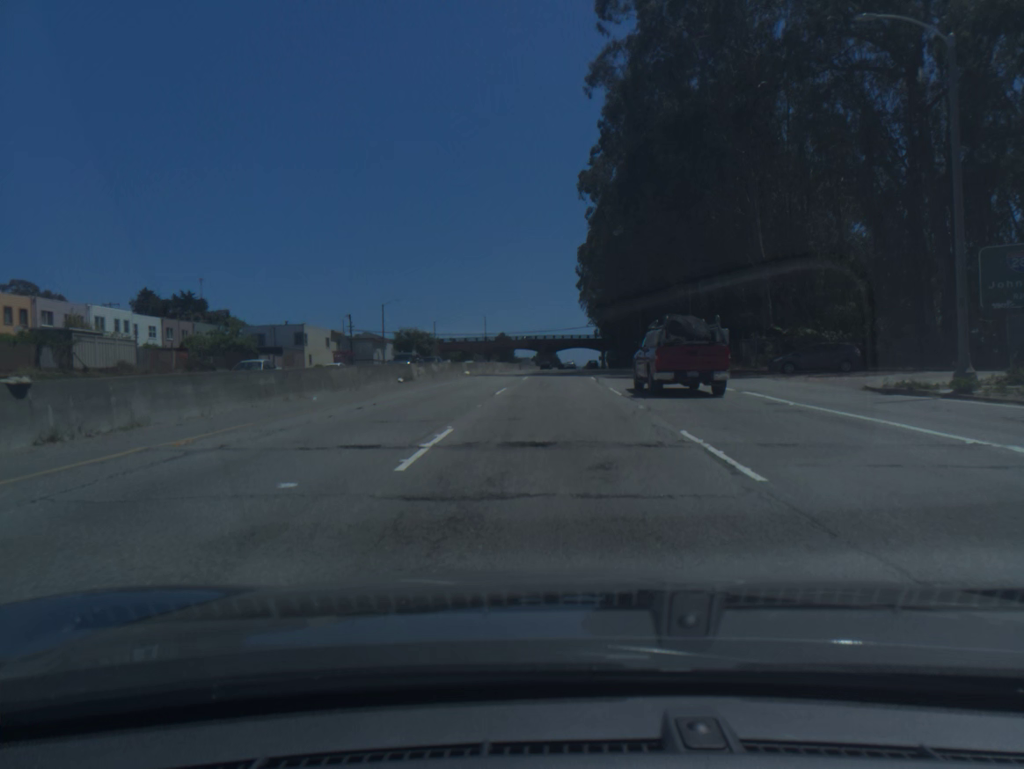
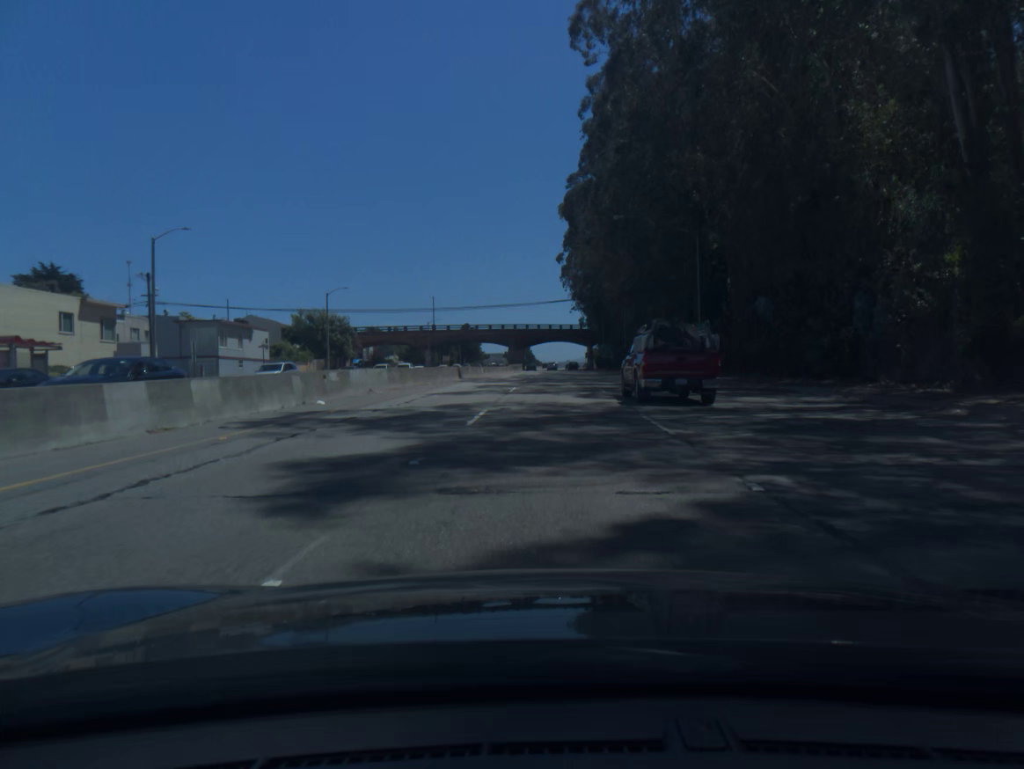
(+0.9, +53.1) m; +2°
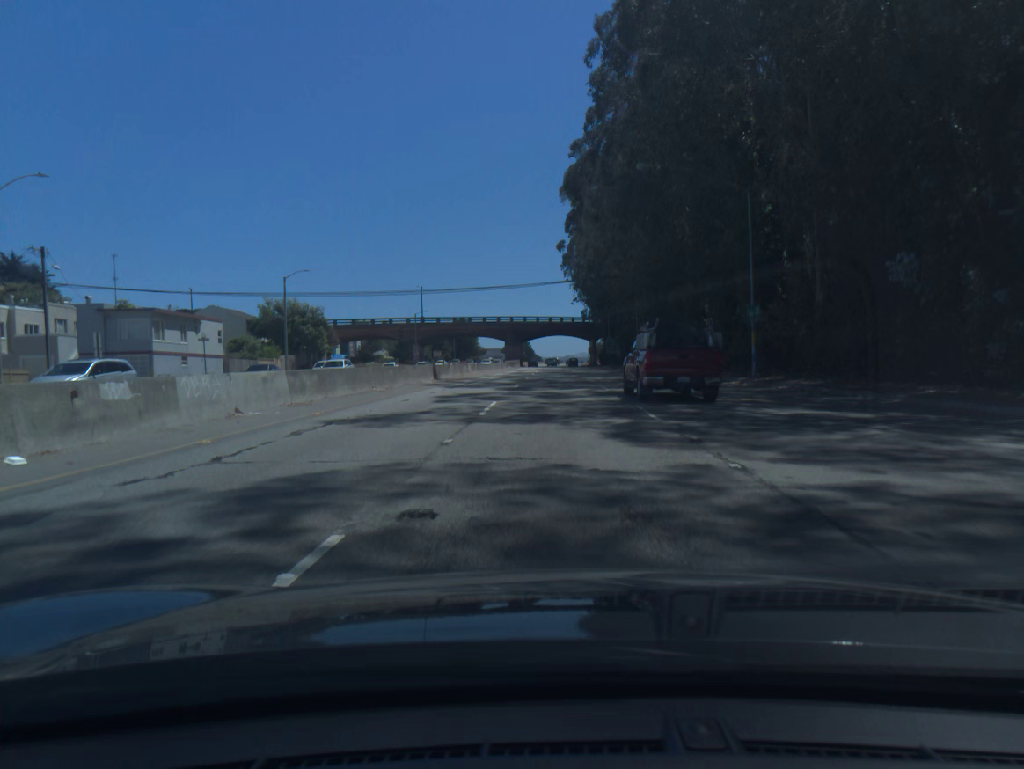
(0.0, +13.0) m; 0°
